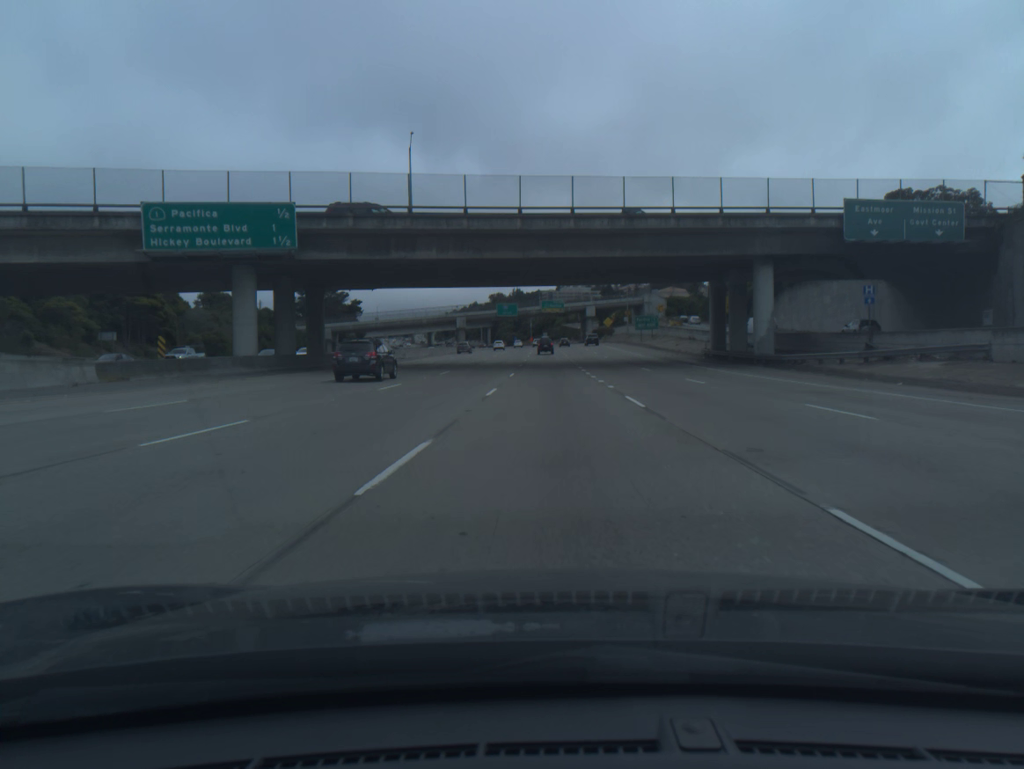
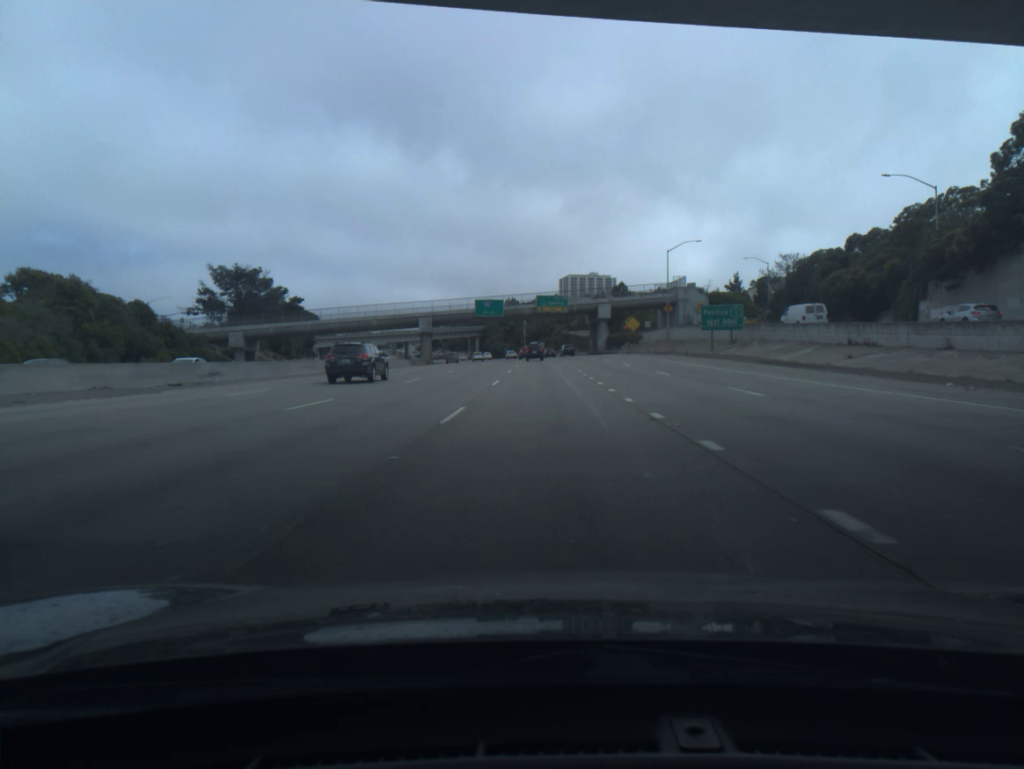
(+0.2, +52.0) m; 0°
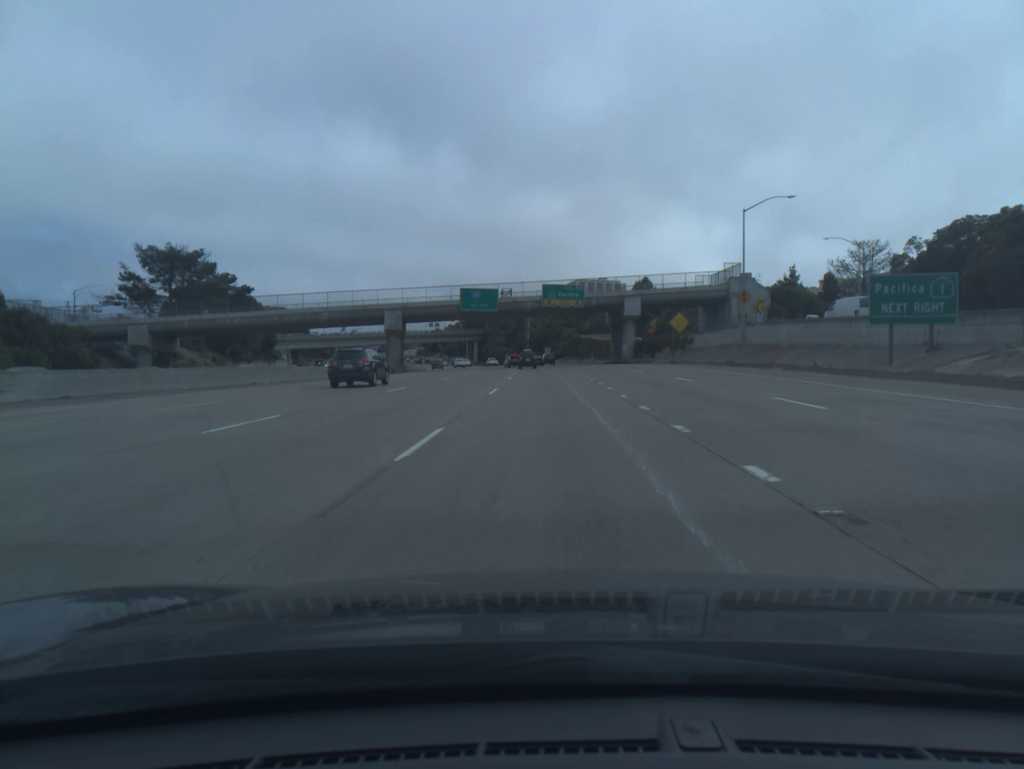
(-0.1, +33.5) m; 0°
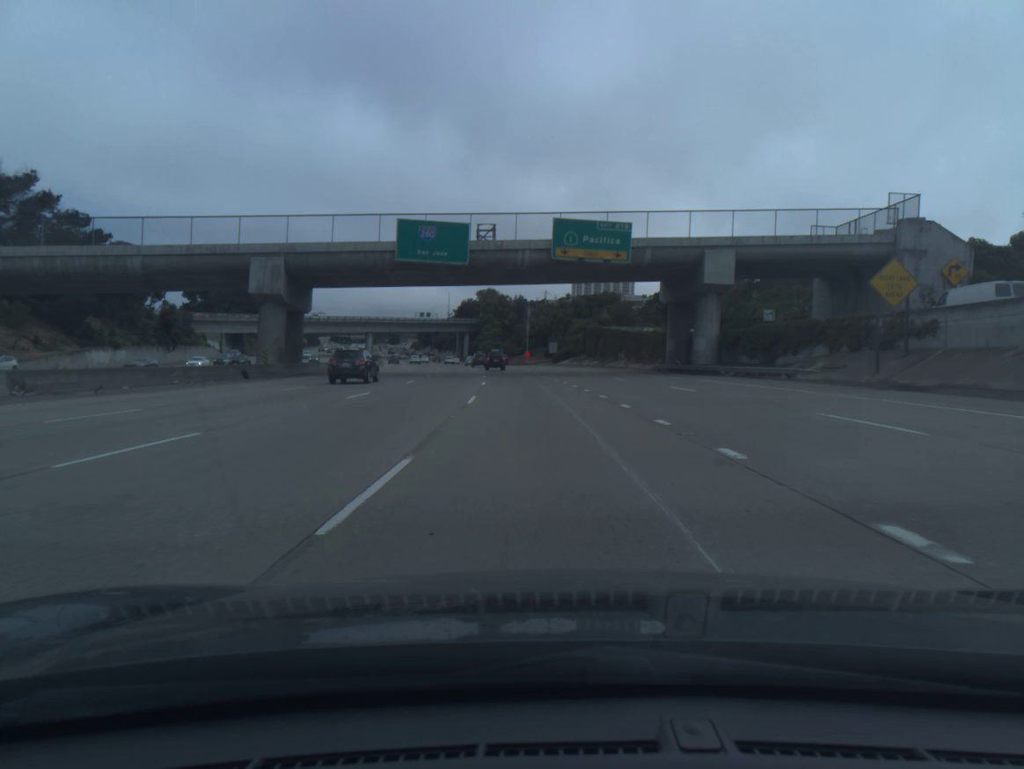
(-0.3, +47.7) m; 0°
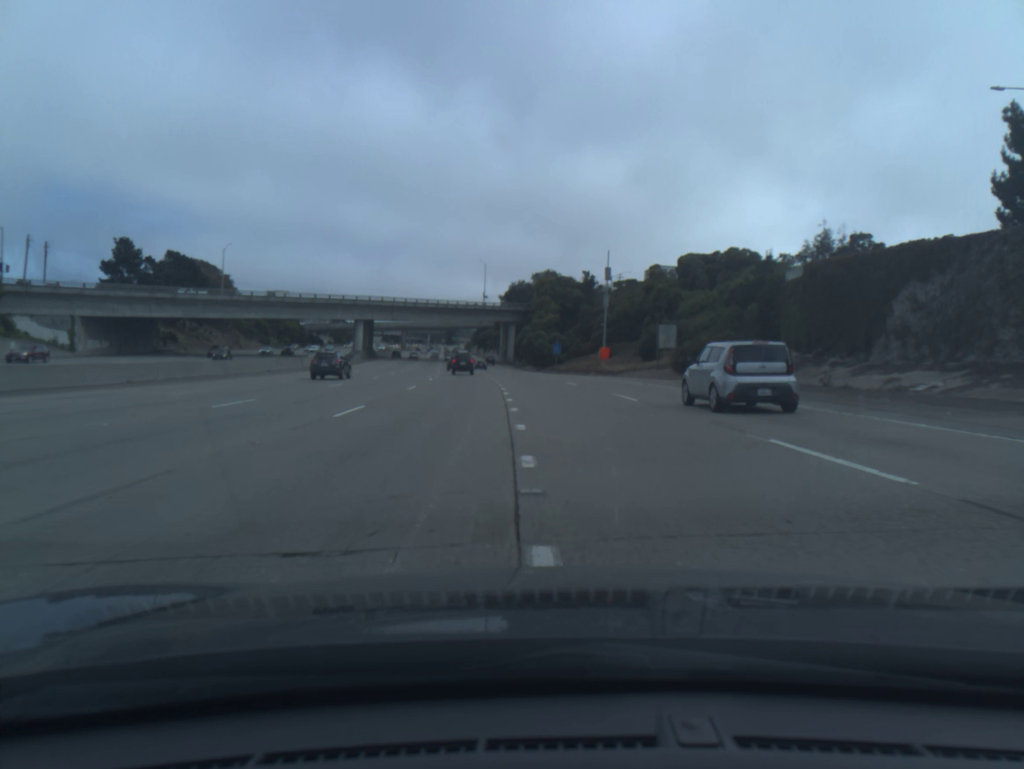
(-2.4, +76.9) m; -5°
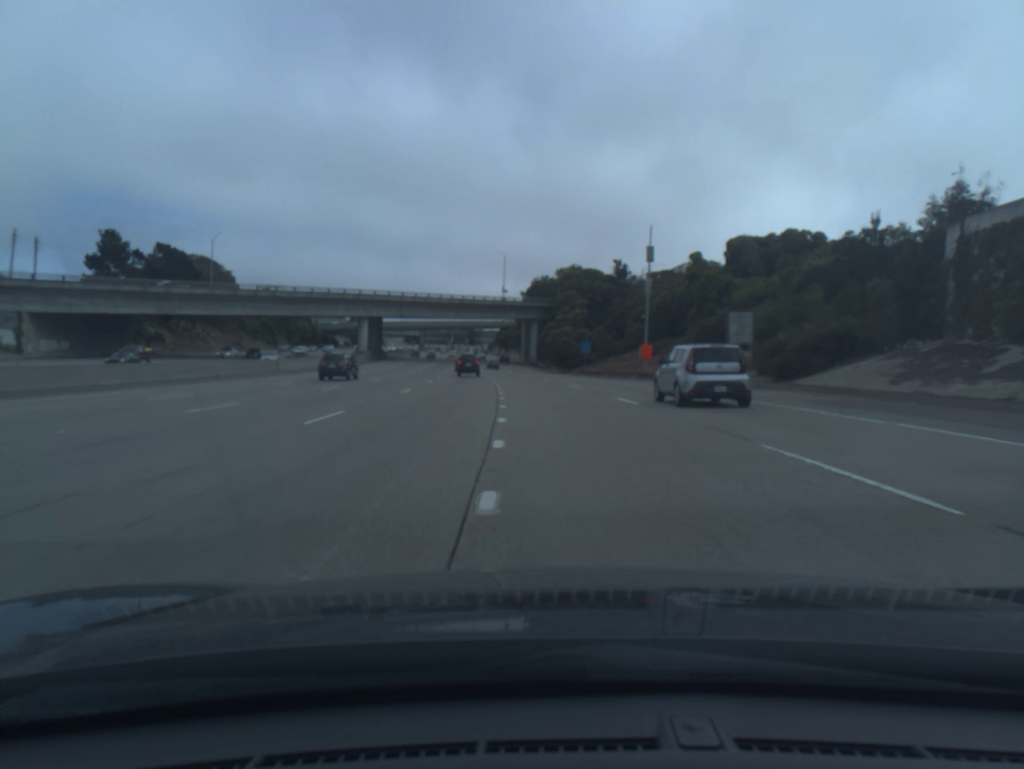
(-0.2, +16.0) m; -2°
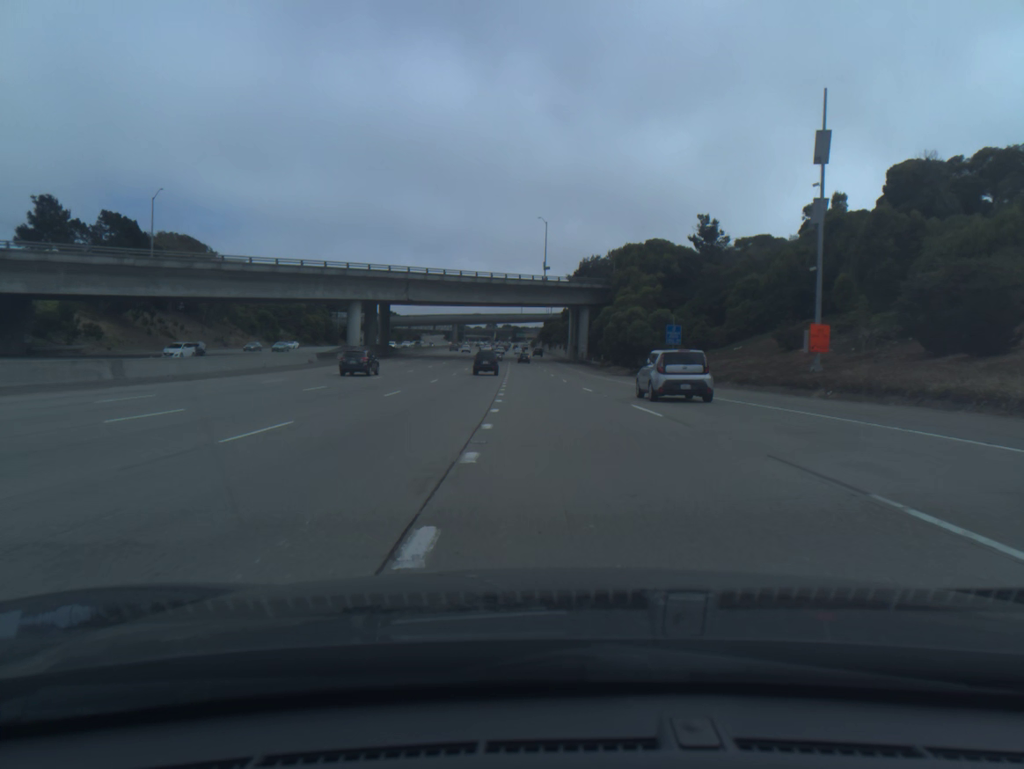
(-1.0, +32.9) m; -3°
